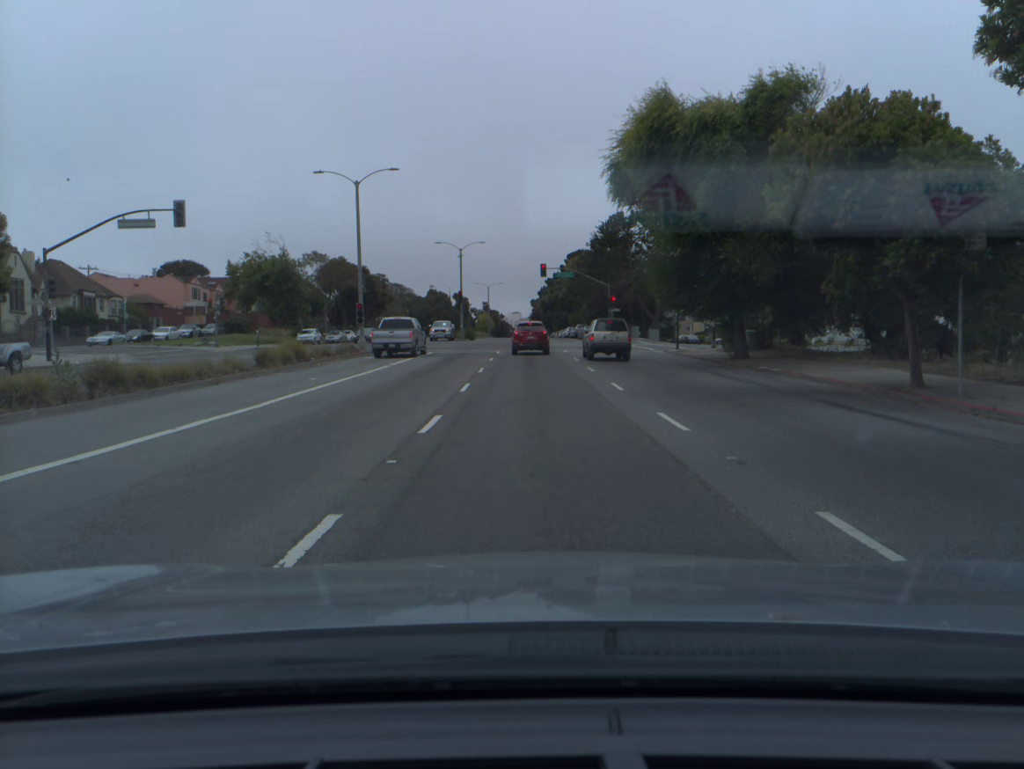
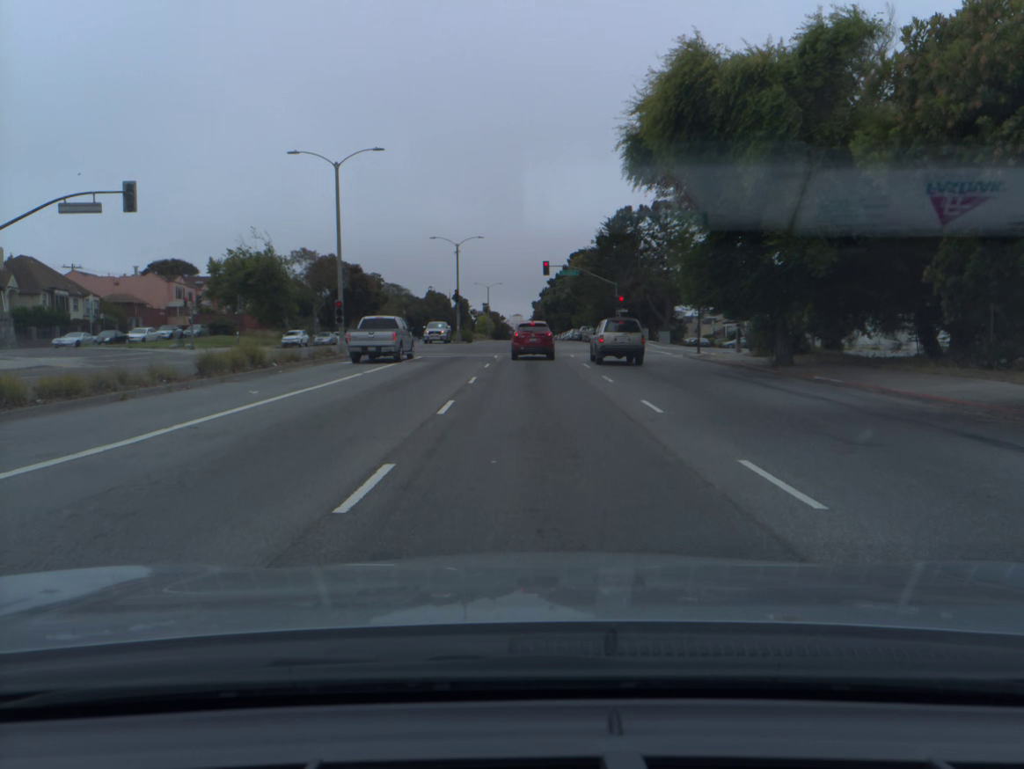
(0.0, +4.9) m; 0°
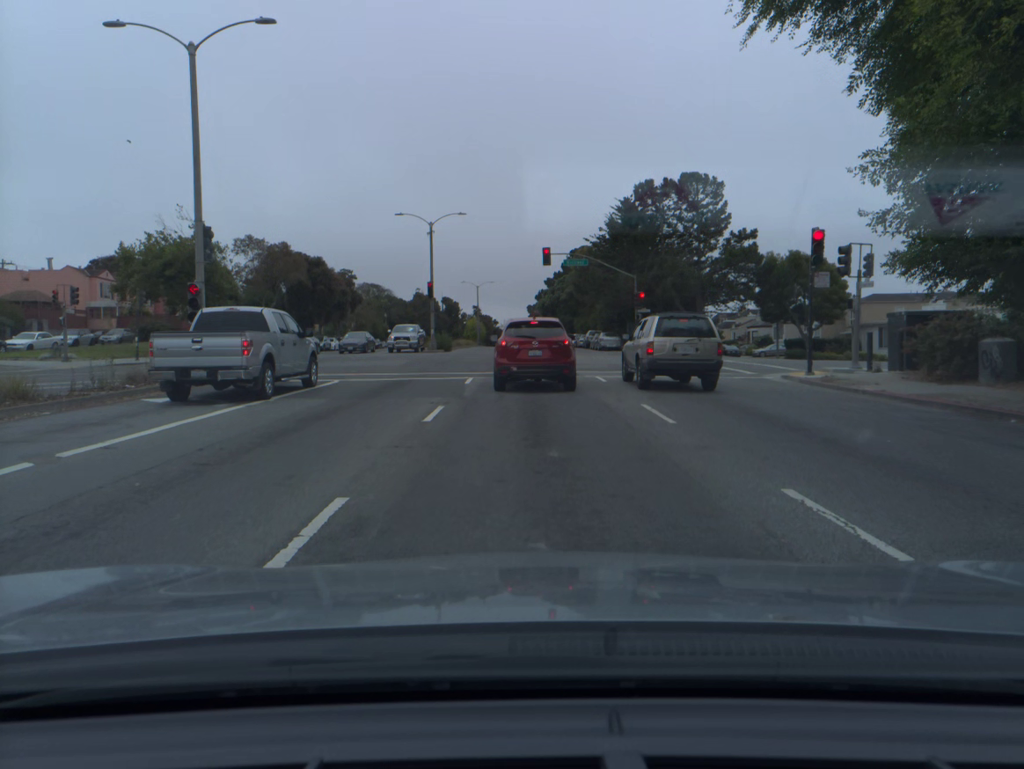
(0.0, +16.5) m; 0°
